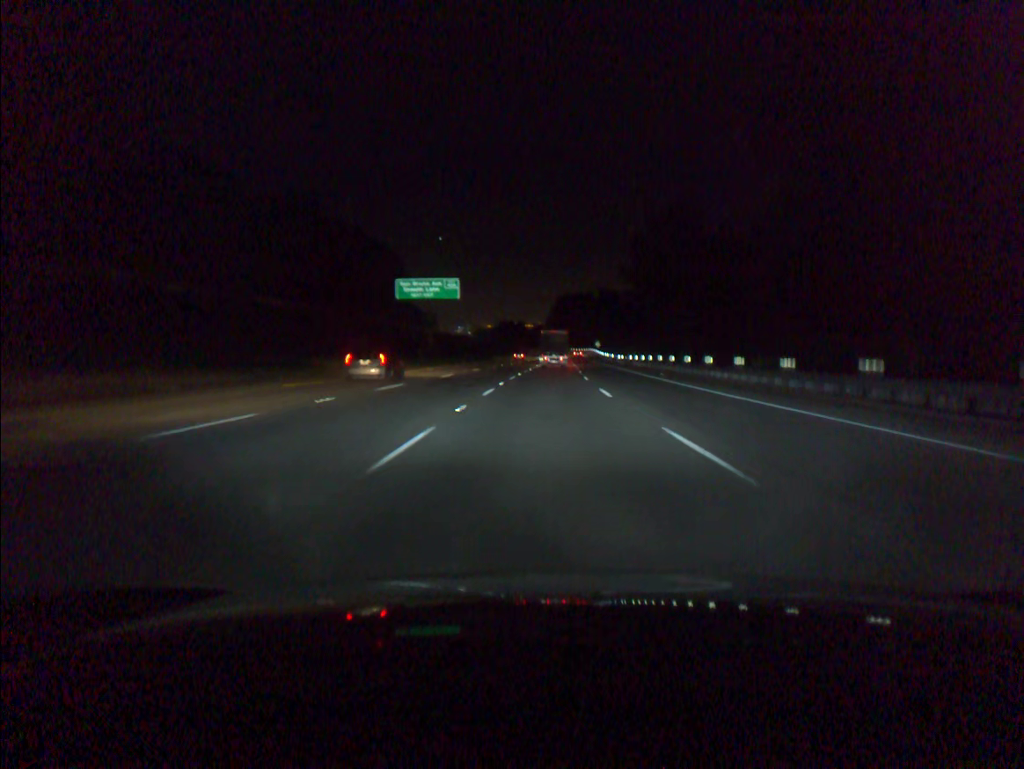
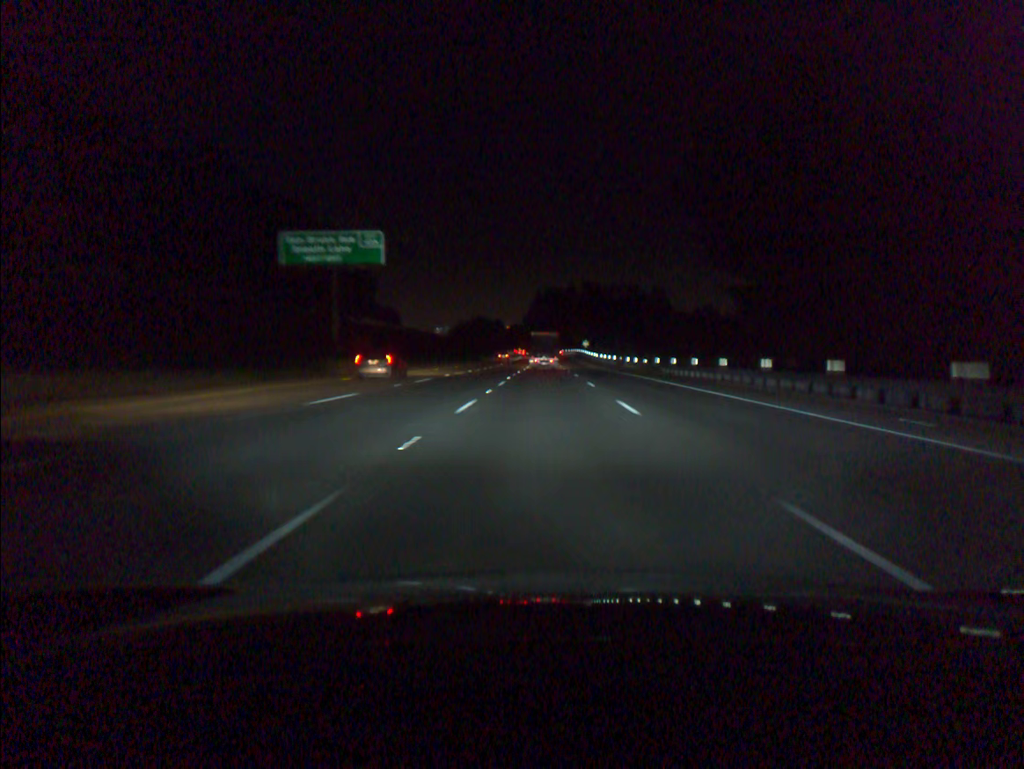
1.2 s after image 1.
(+0.5, +35.8) m; +2°
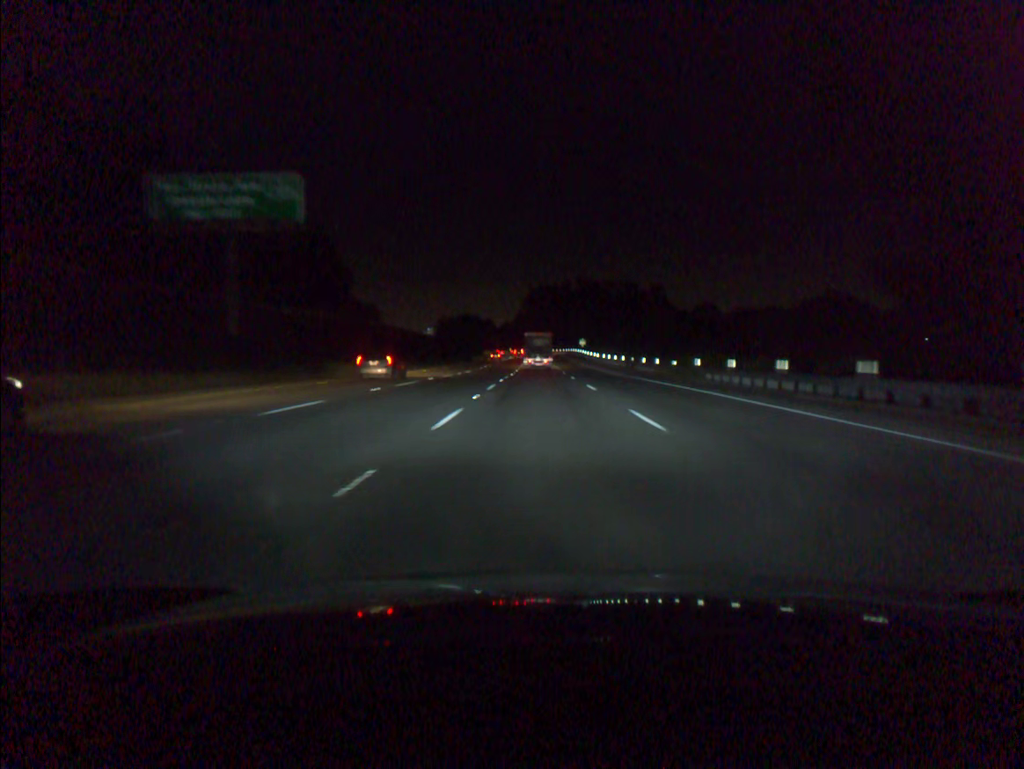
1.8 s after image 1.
(+0.1, +18.0) m; +1°
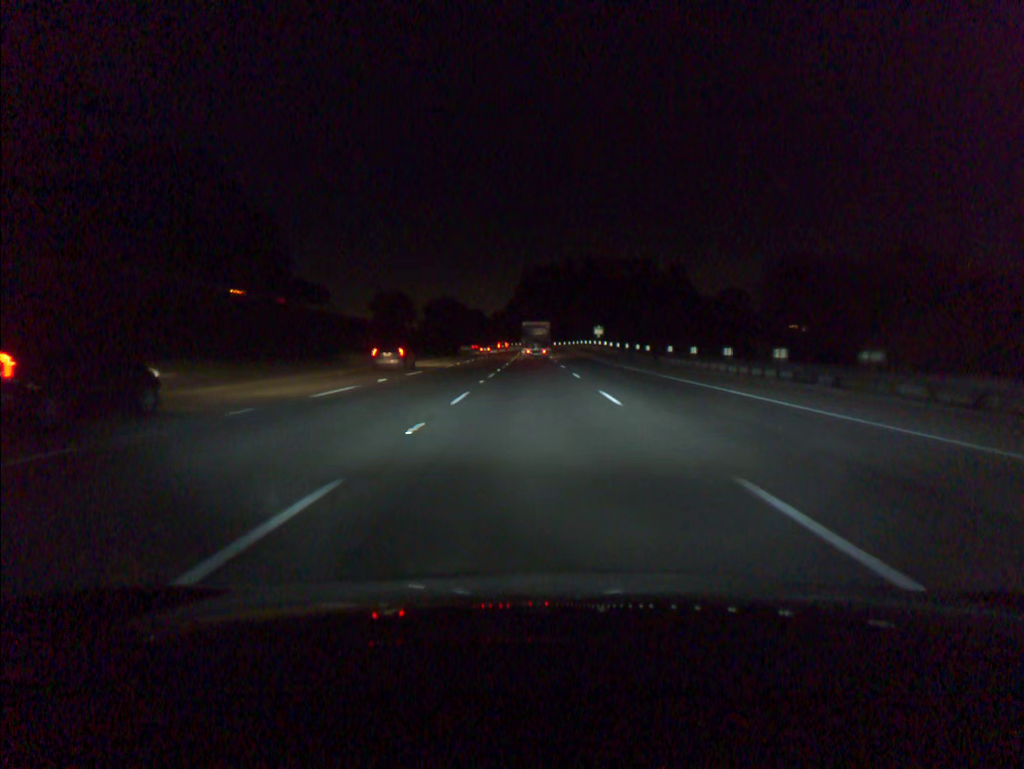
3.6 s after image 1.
(+0.3, +54.0) m; 0°
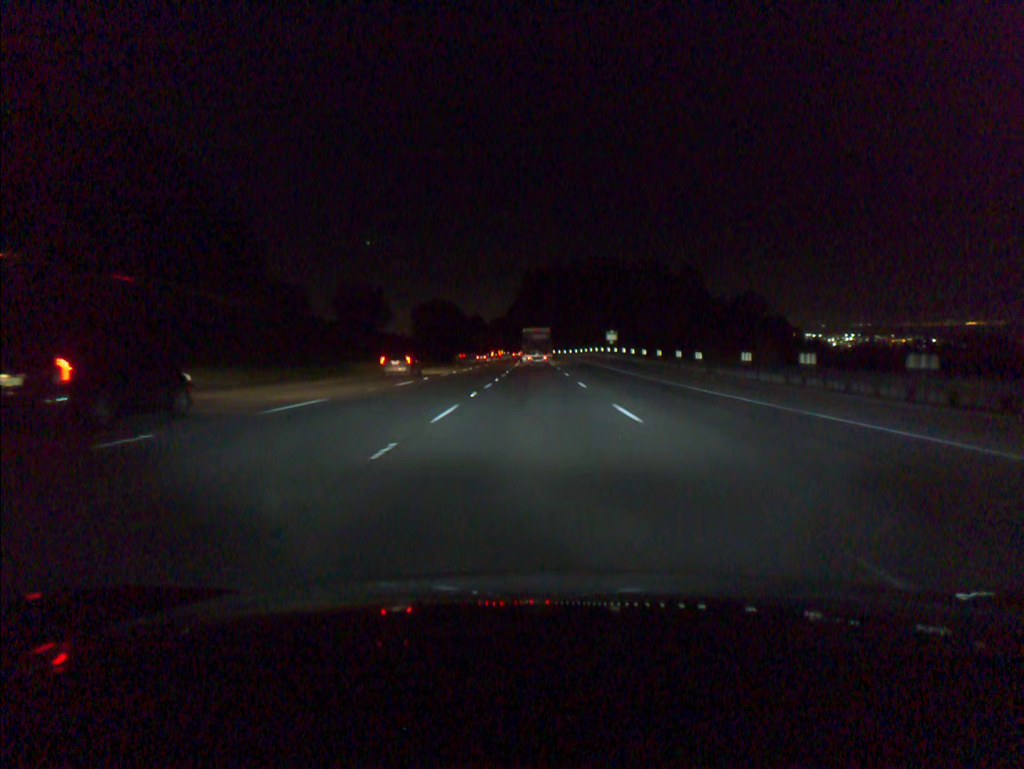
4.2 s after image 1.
(0.0, +18.0) m; 0°
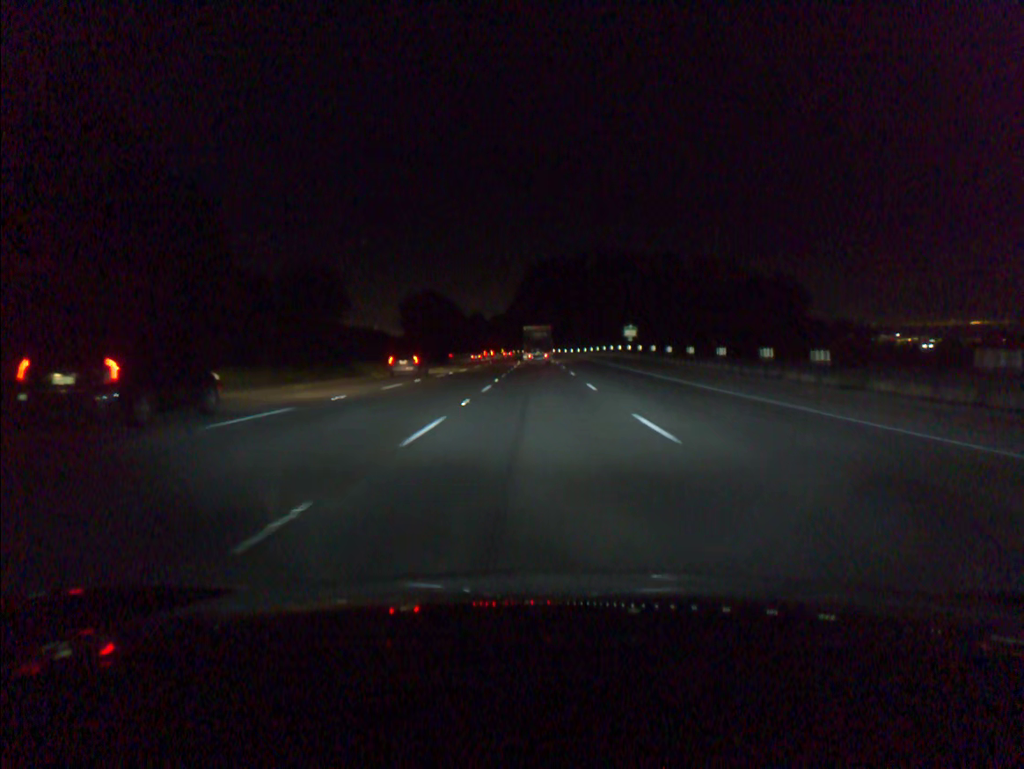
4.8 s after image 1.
(0.0, +18.0) m; 0°
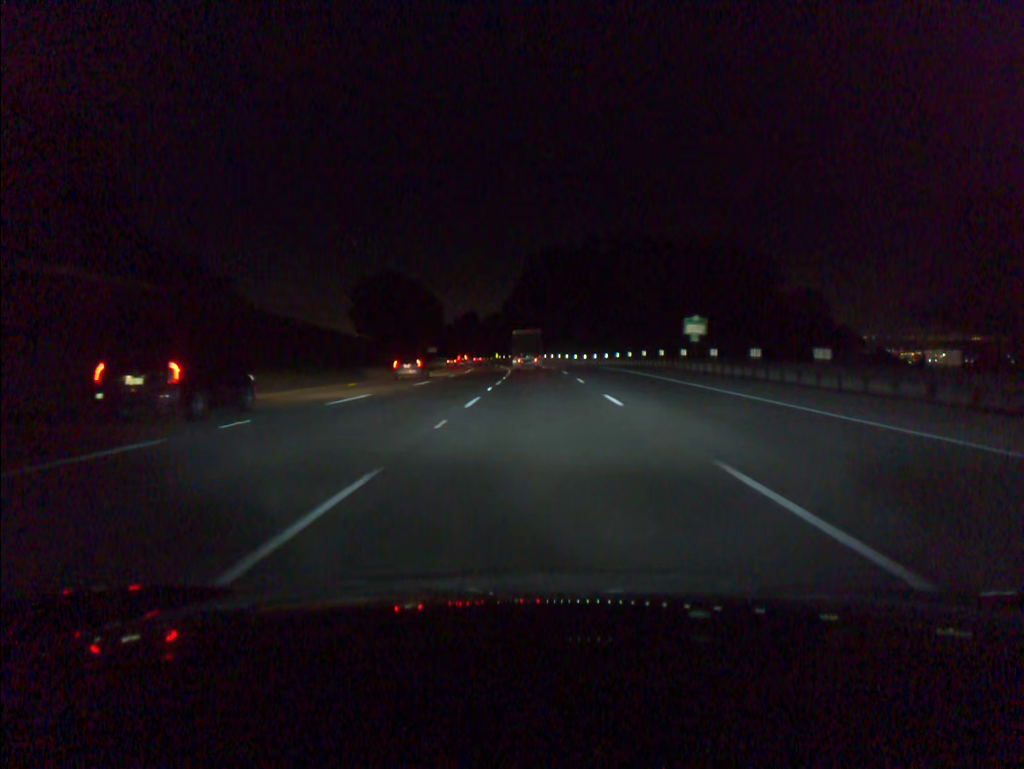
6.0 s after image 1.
(-0.1, +35.8) m; 0°
